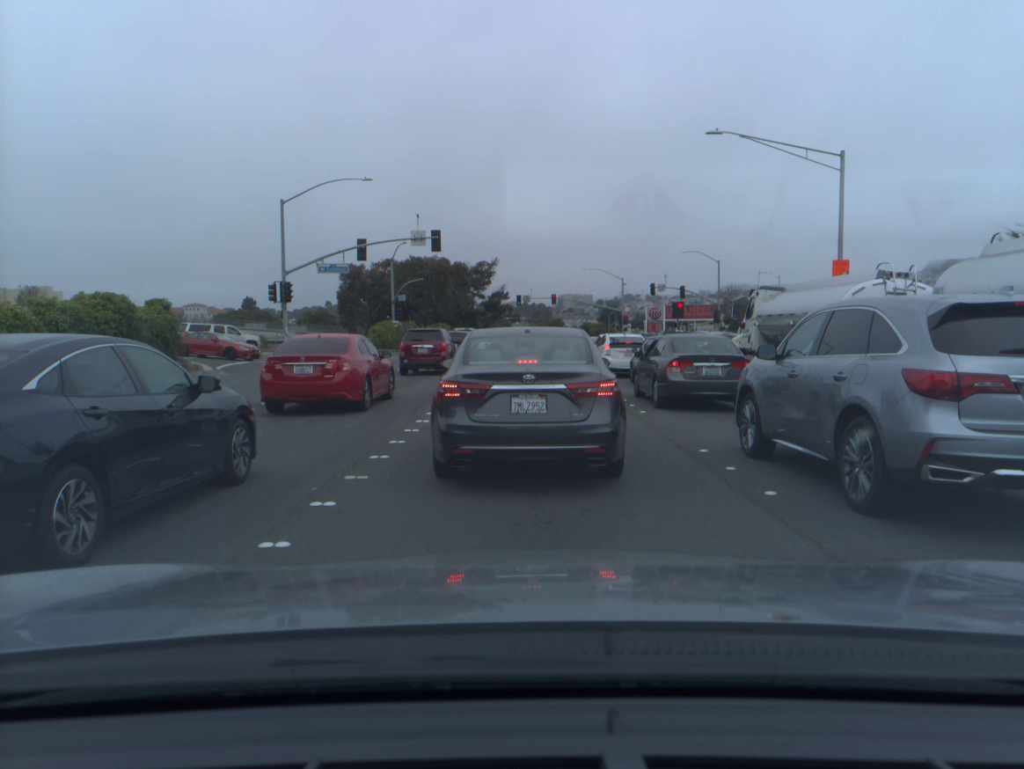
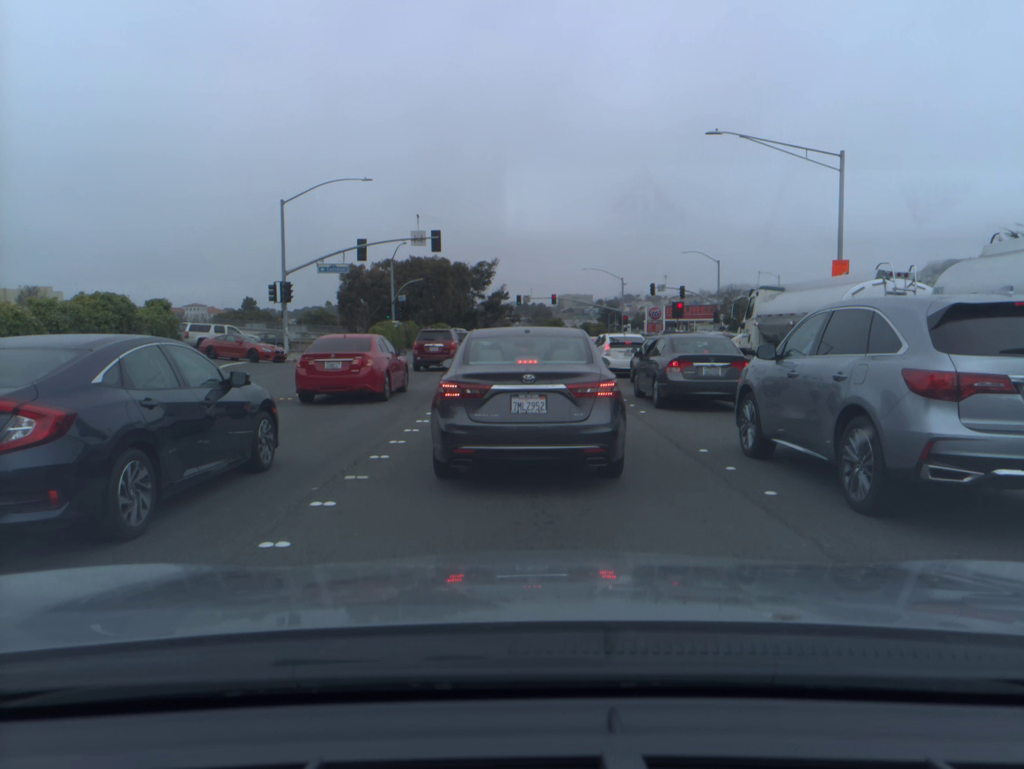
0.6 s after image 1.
(0.0, 0.0) m; 0°
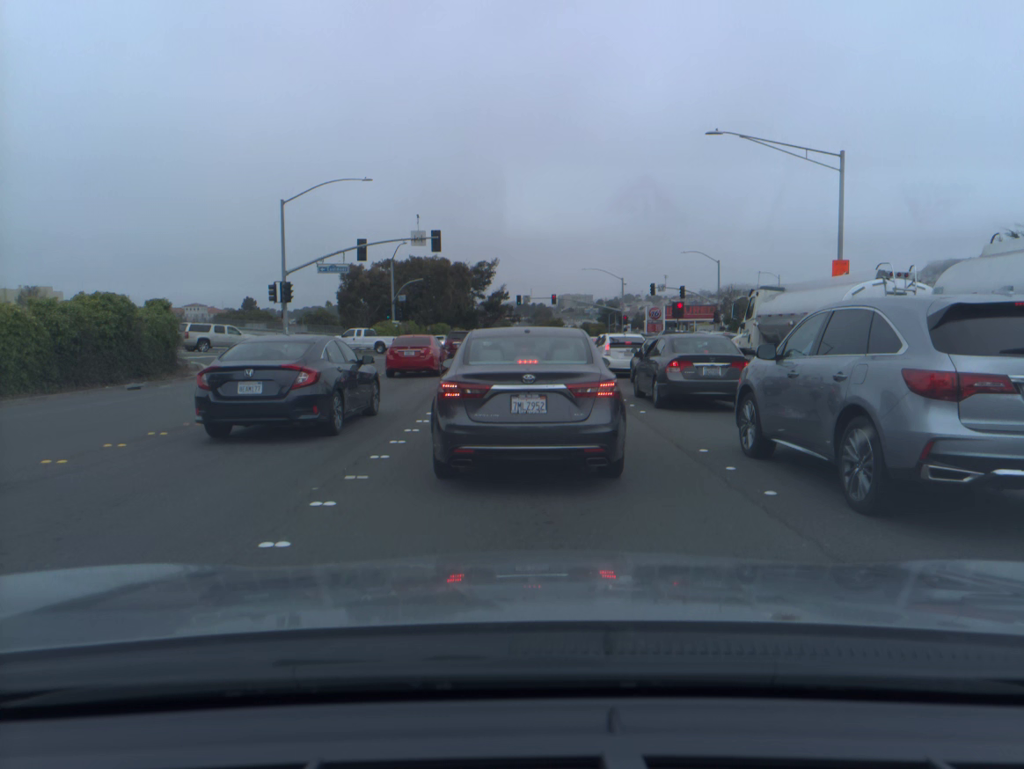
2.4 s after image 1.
(0.0, 0.0) m; 0°
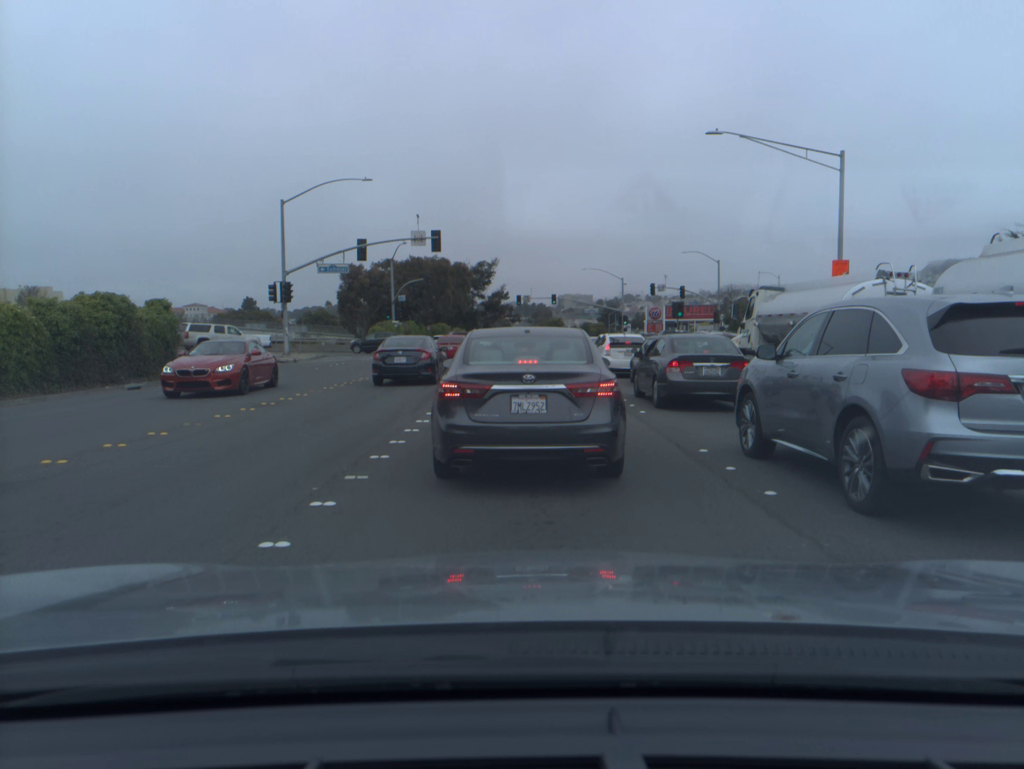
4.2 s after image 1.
(0.0, 0.0) m; 0°
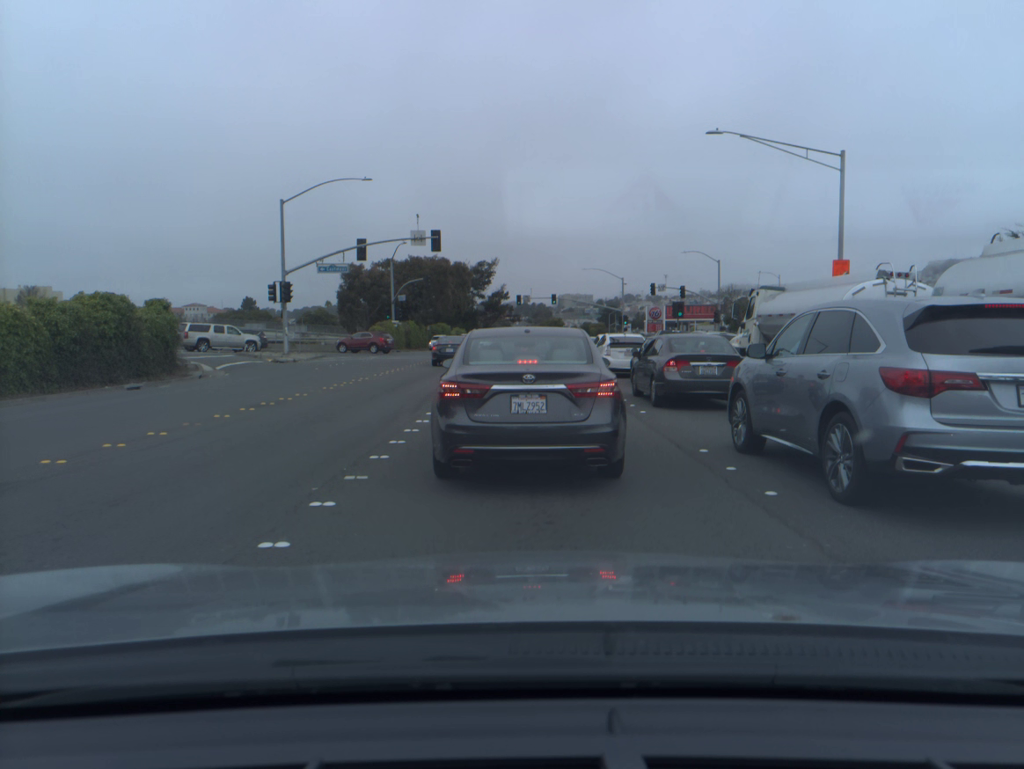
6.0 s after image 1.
(0.0, 0.0) m; 0°
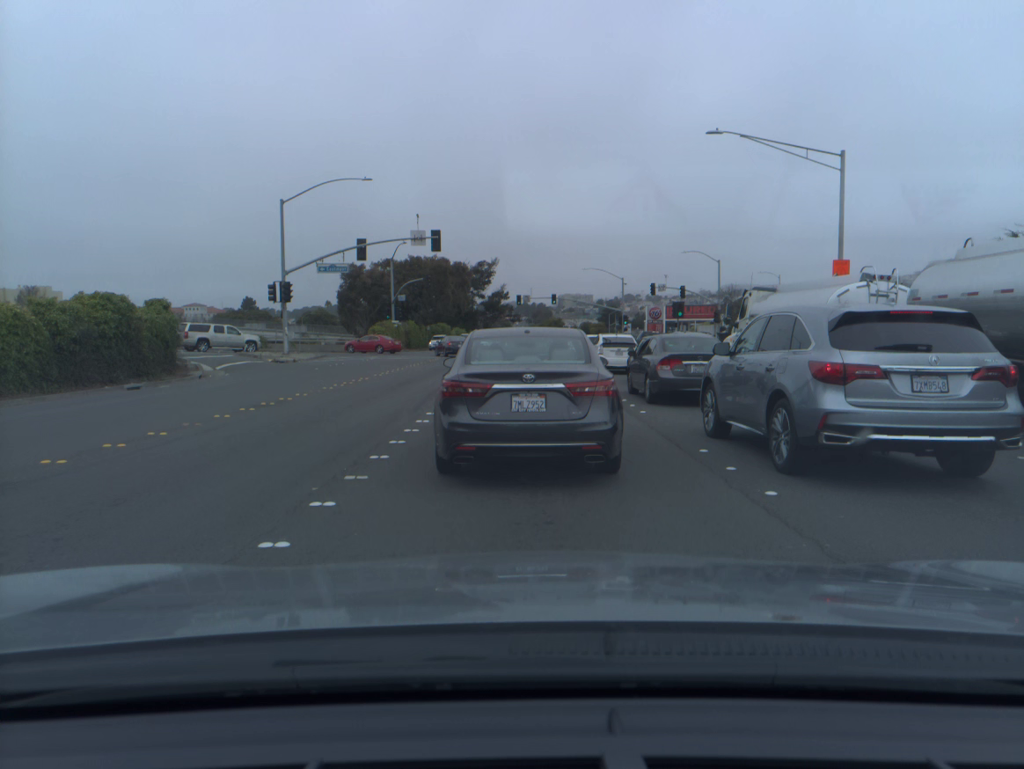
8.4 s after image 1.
(0.0, -0.1) m; 0°
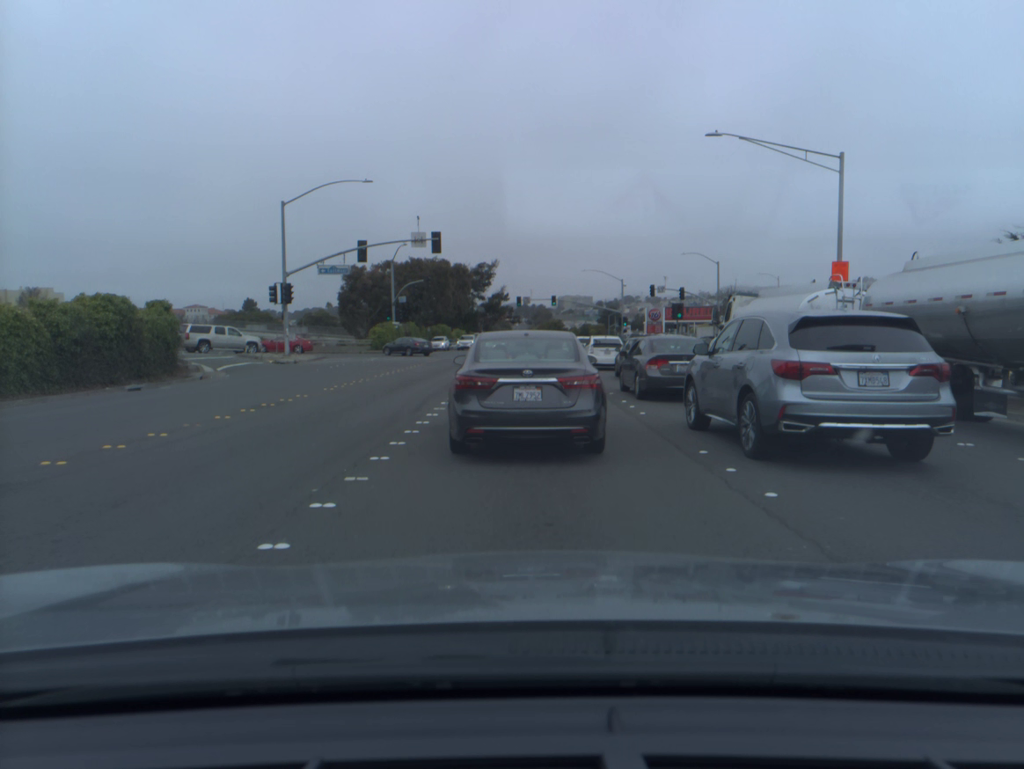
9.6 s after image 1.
(0.0, 0.0) m; 0°
